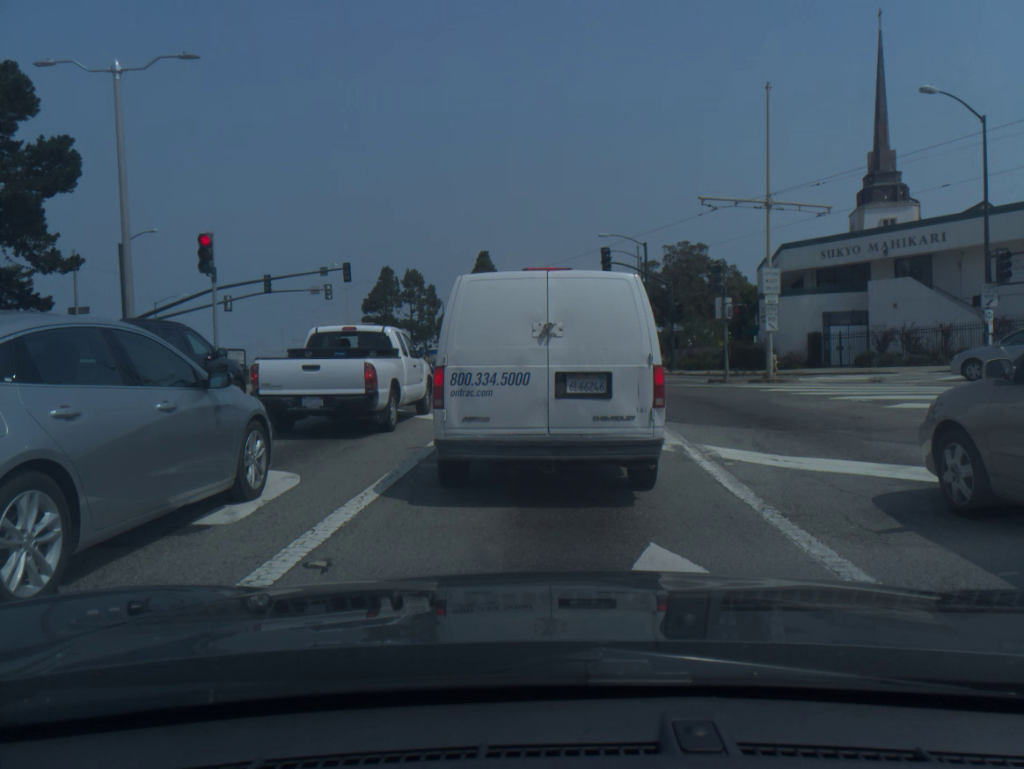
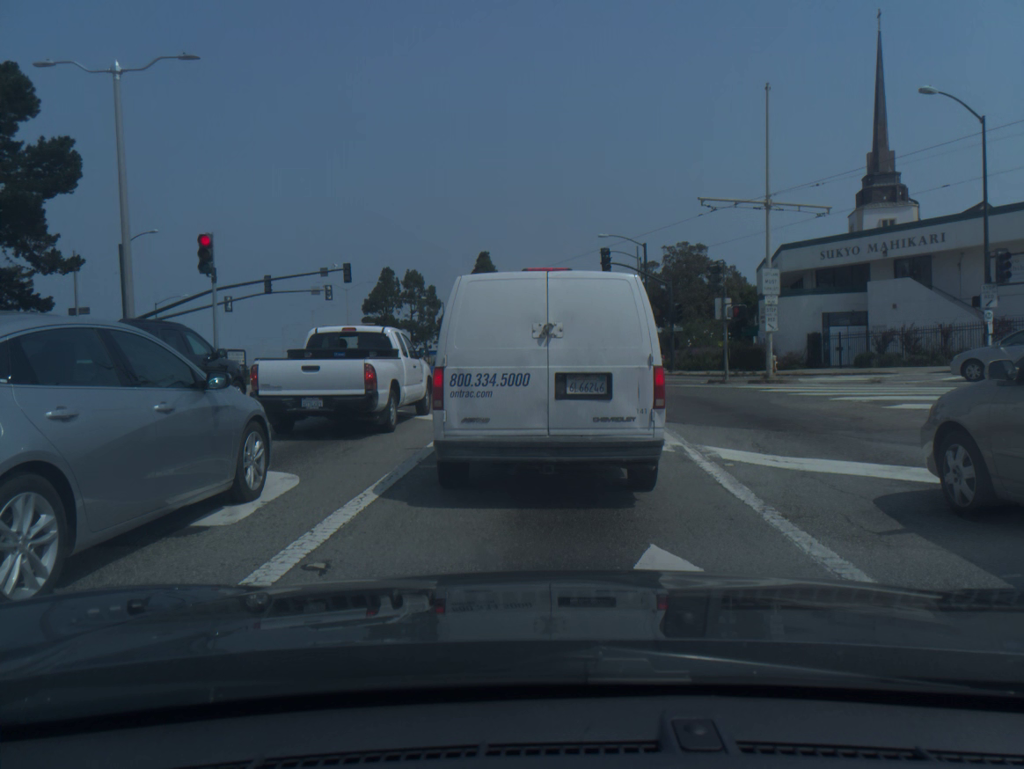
(0.0, 0.0) m; 0°
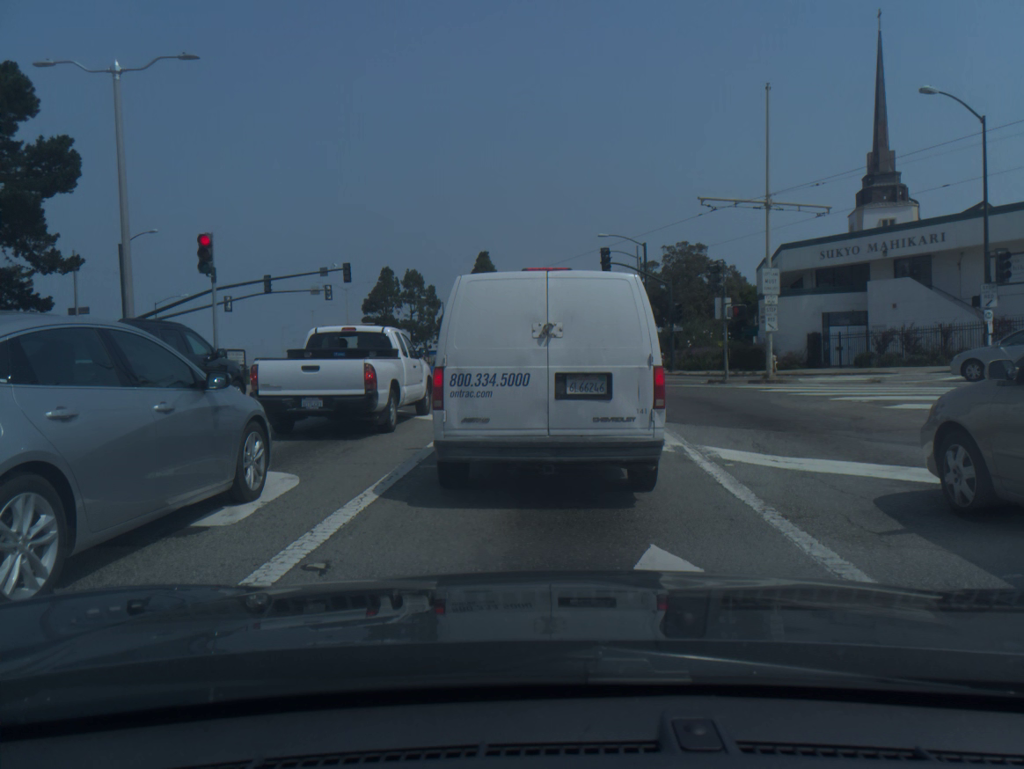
(0.0, 0.0) m; 0°
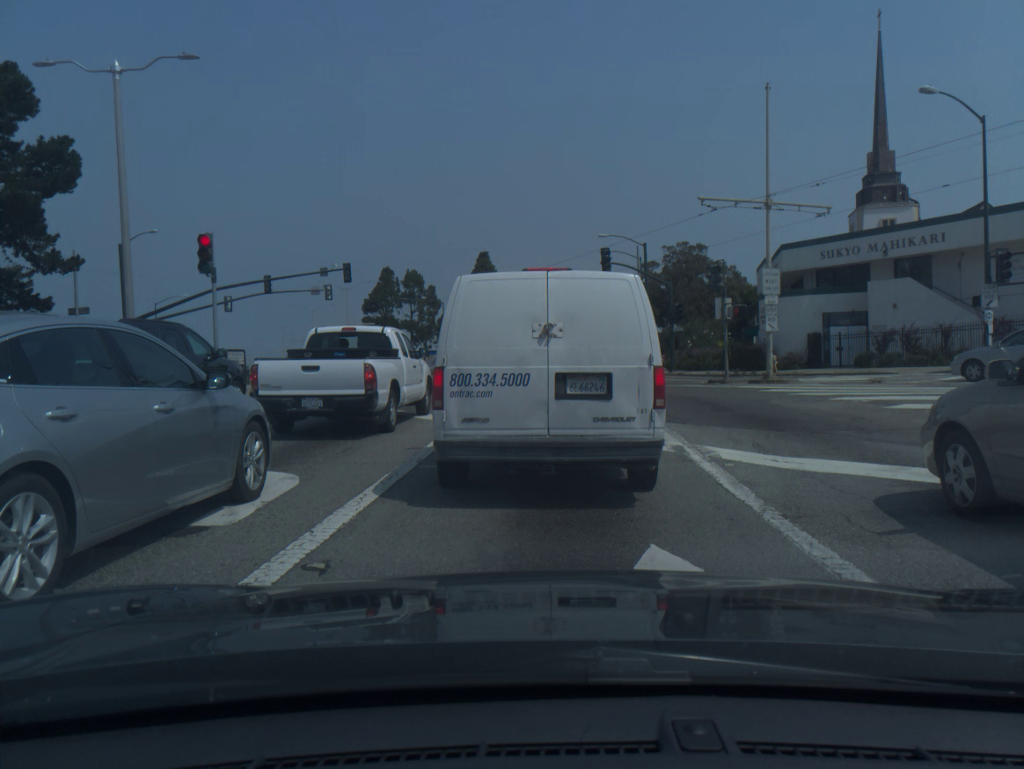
(0.0, 0.0) m; 0°
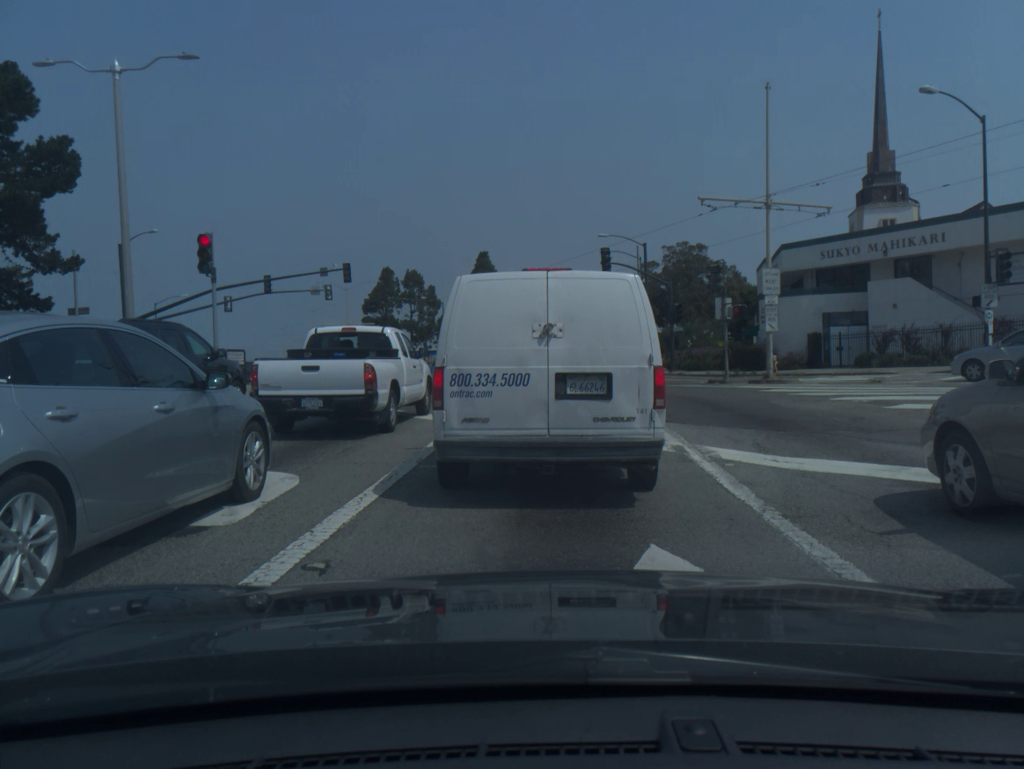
(0.0, 0.0) m; 0°
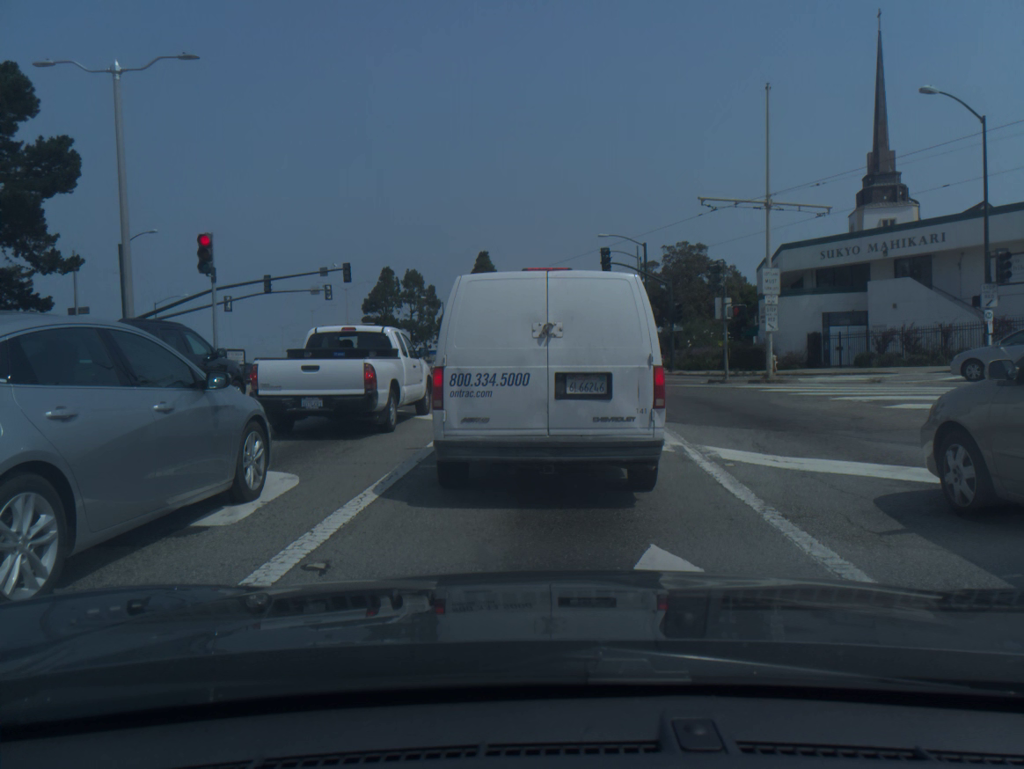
(0.0, 0.0) m; 0°
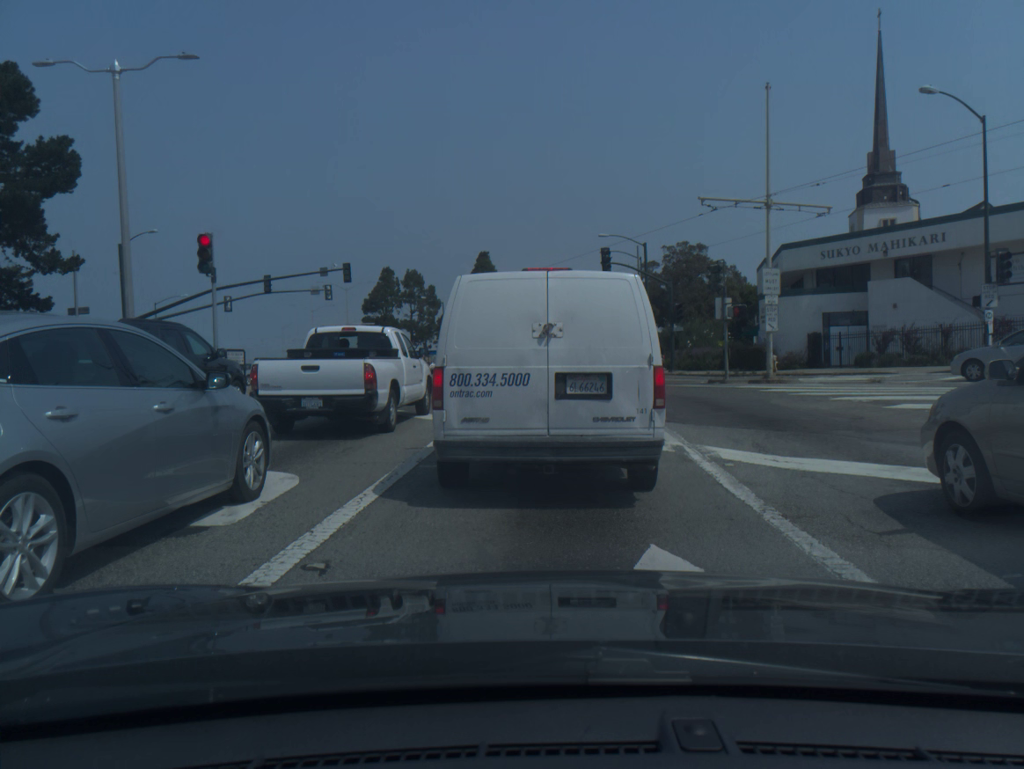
(0.0, 0.0) m; 0°
